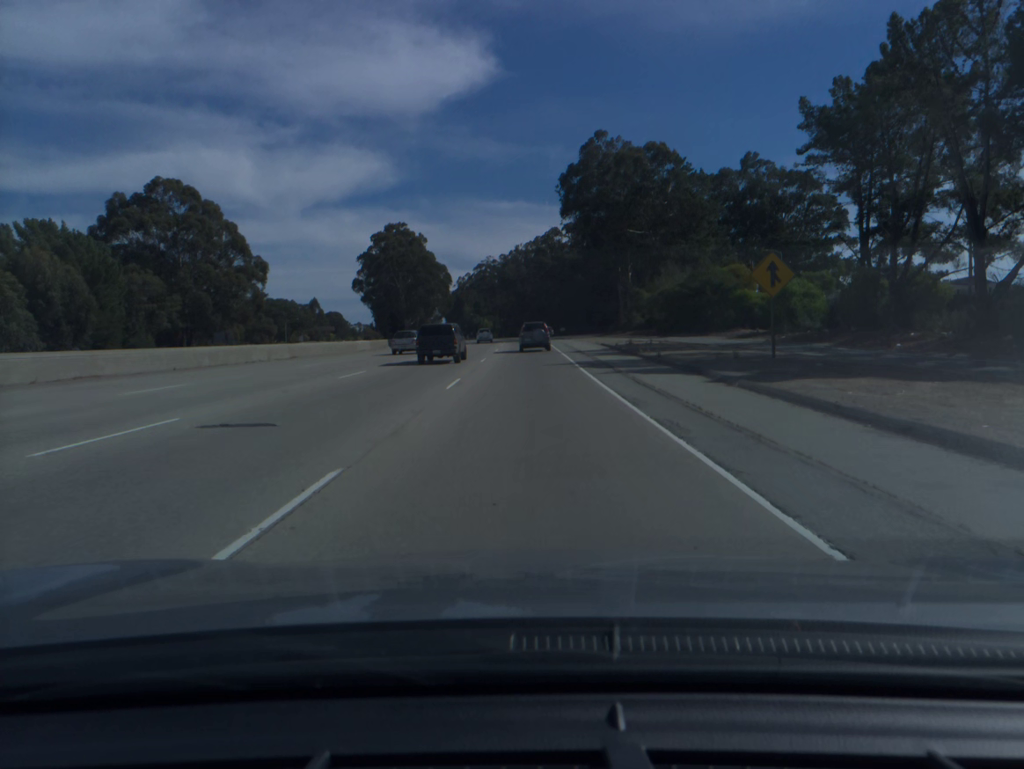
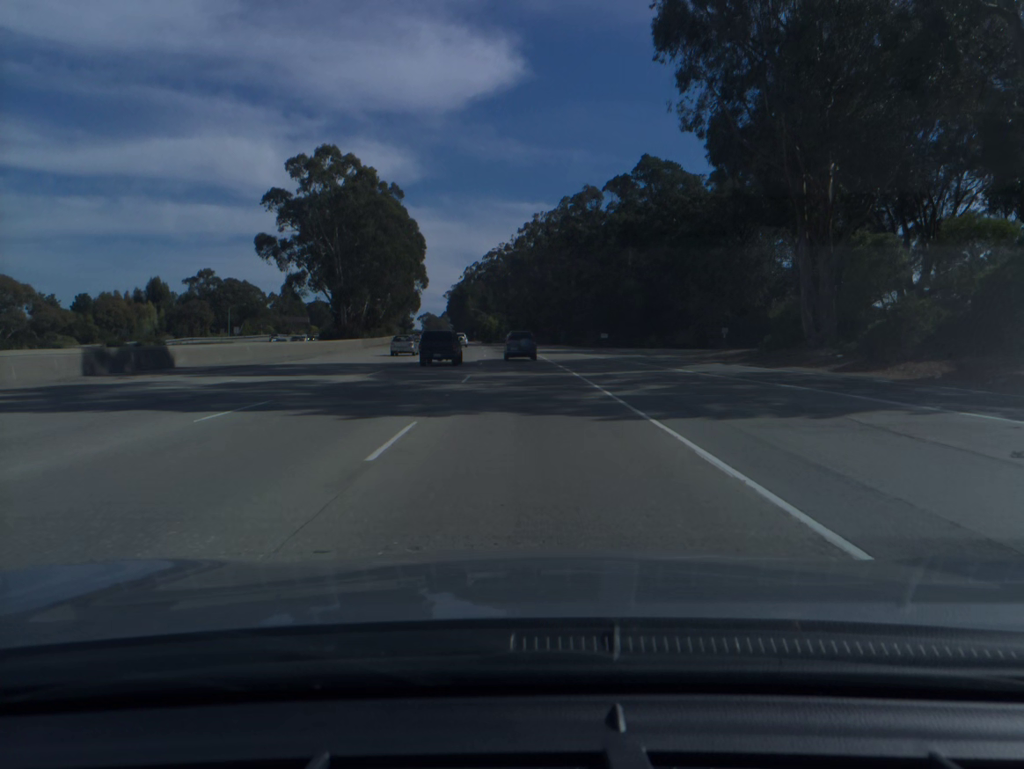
(-0.4, +69.2) m; -1°
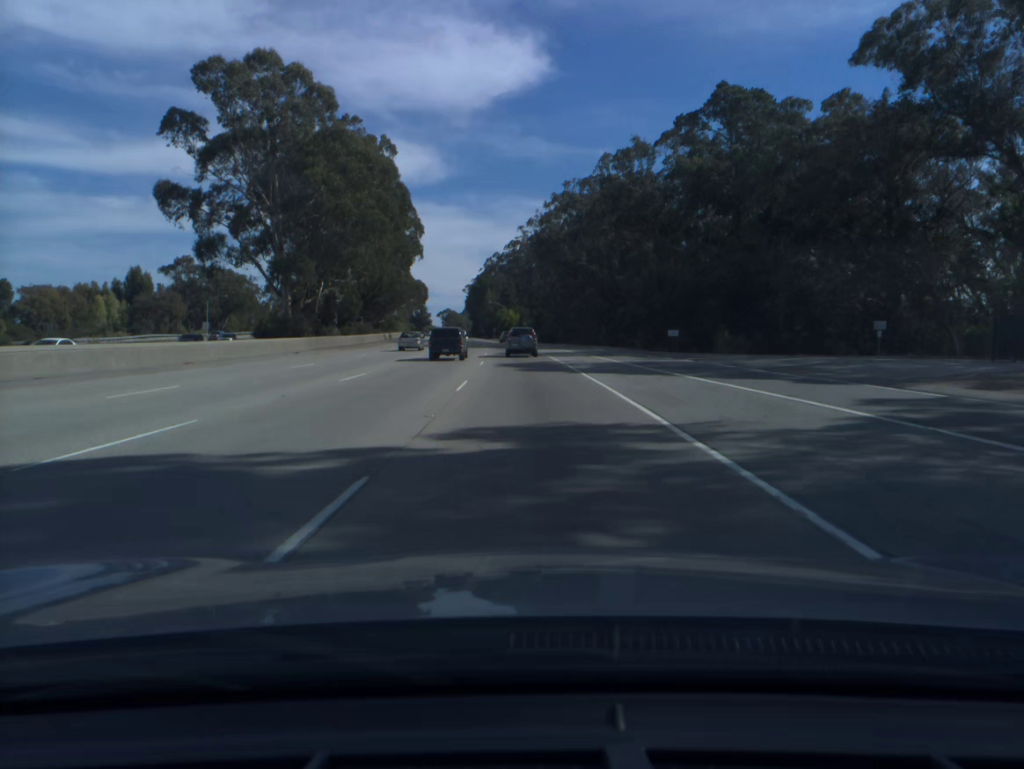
(-0.5, +34.1) m; -2°
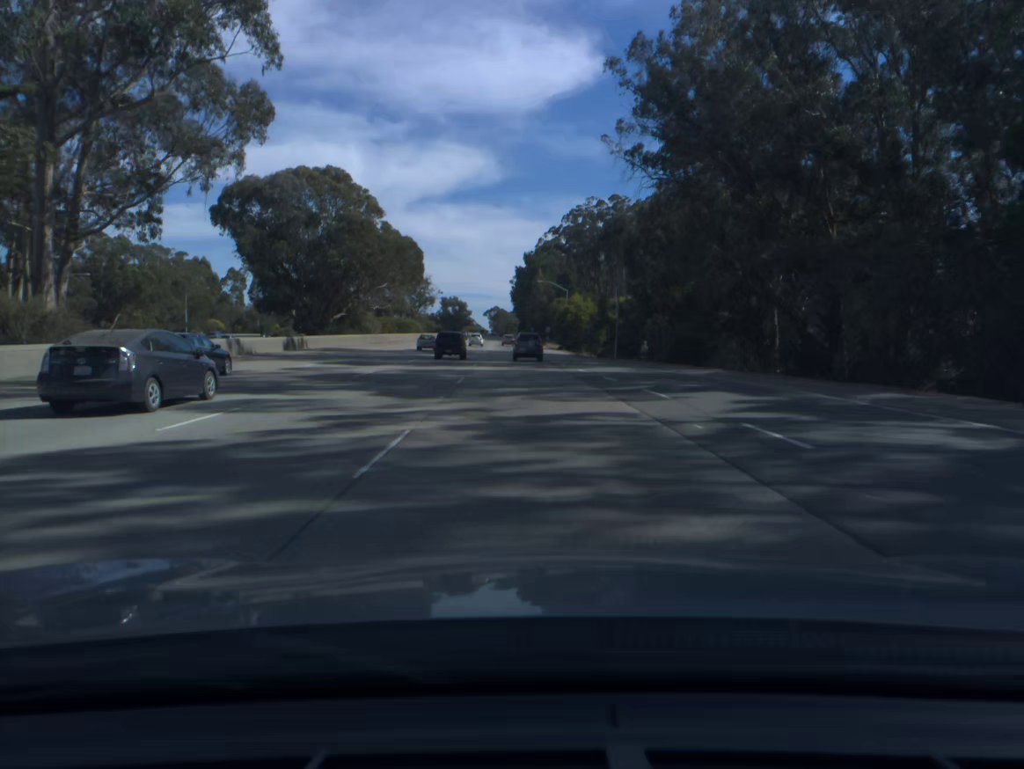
(-3.1, +84.5) m; -4°
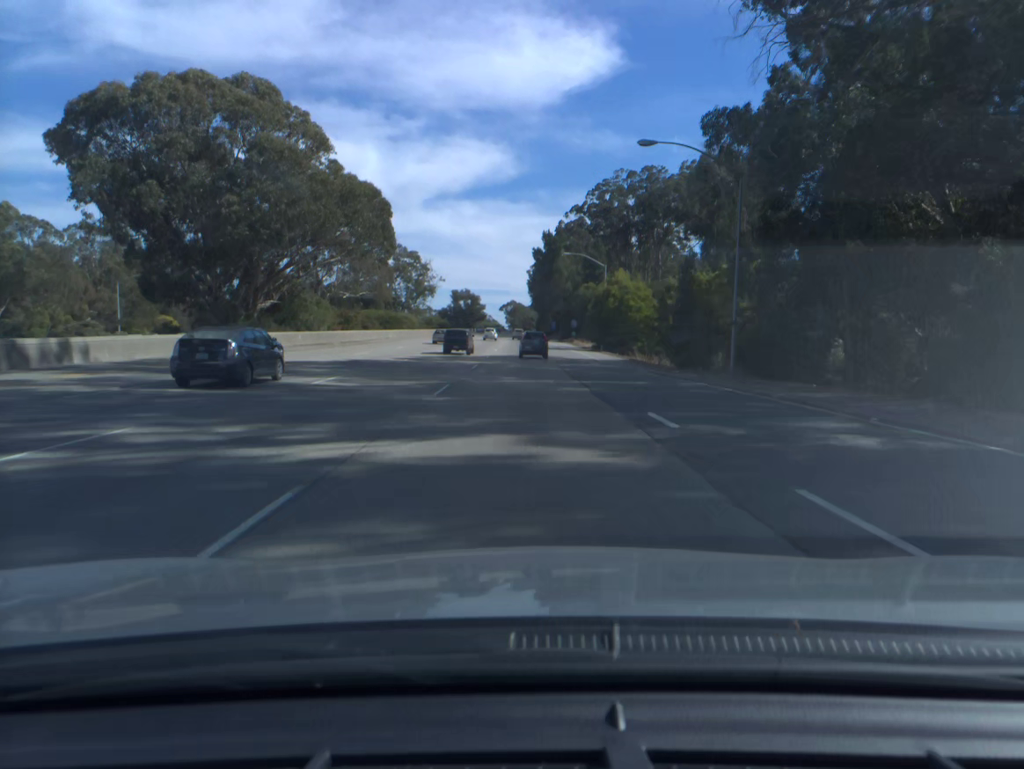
(-0.4, +33.9) m; -1°
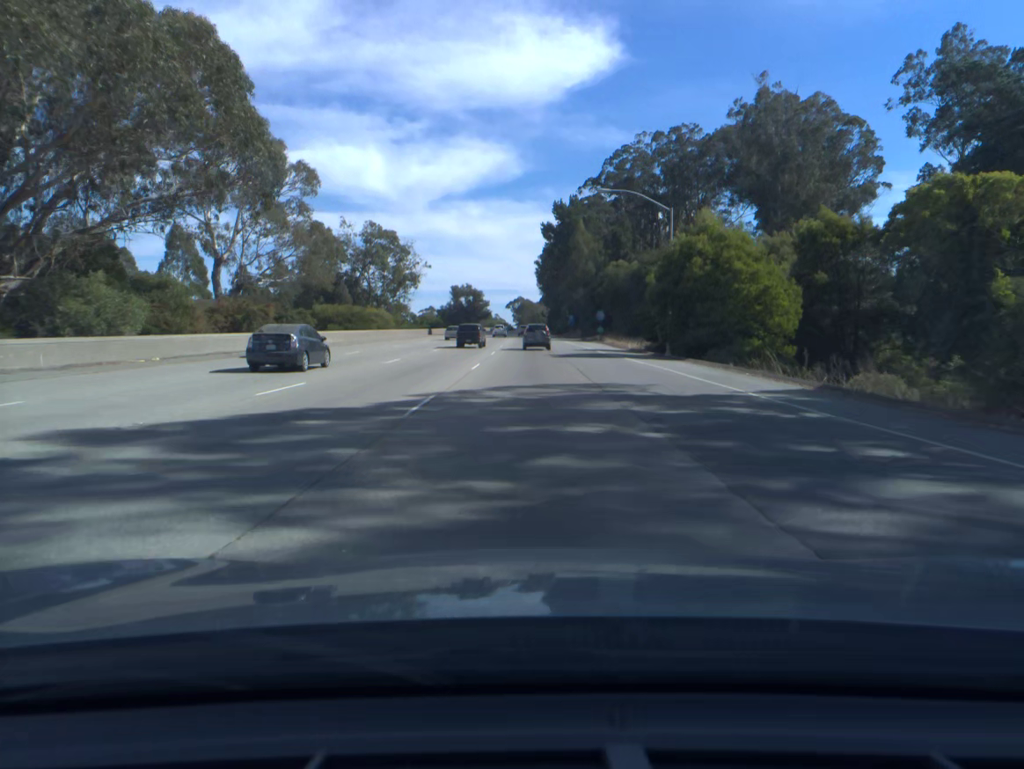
(-0.2, +34.2) m; -1°
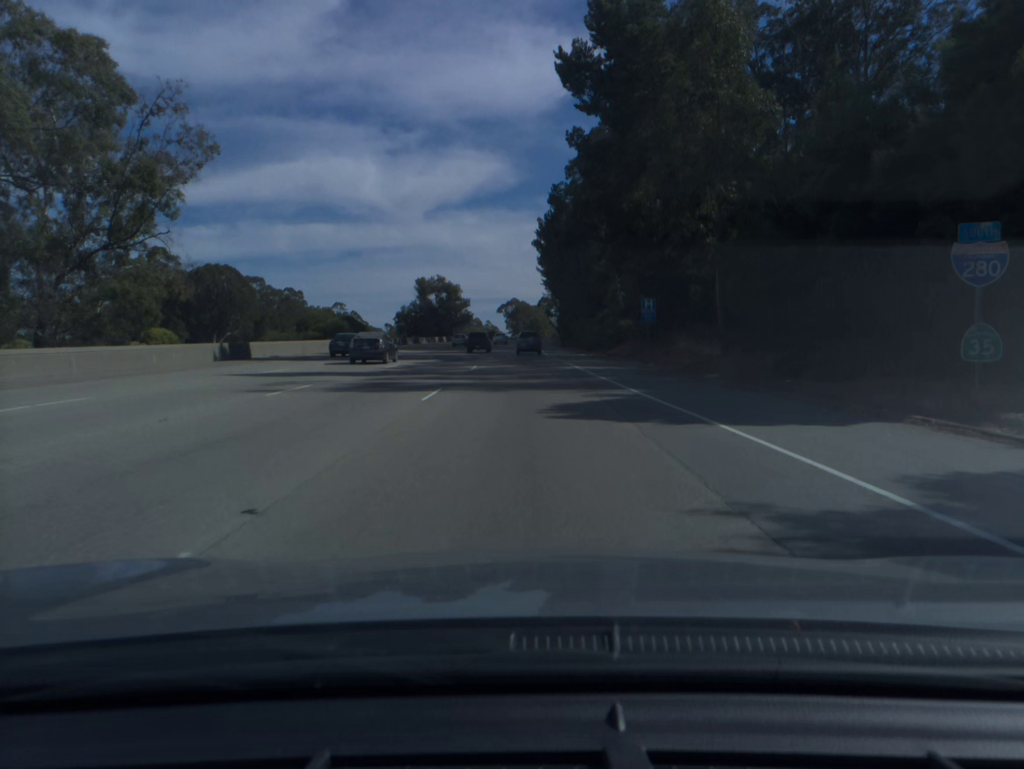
(+0.1, +85.7) m; 0°
